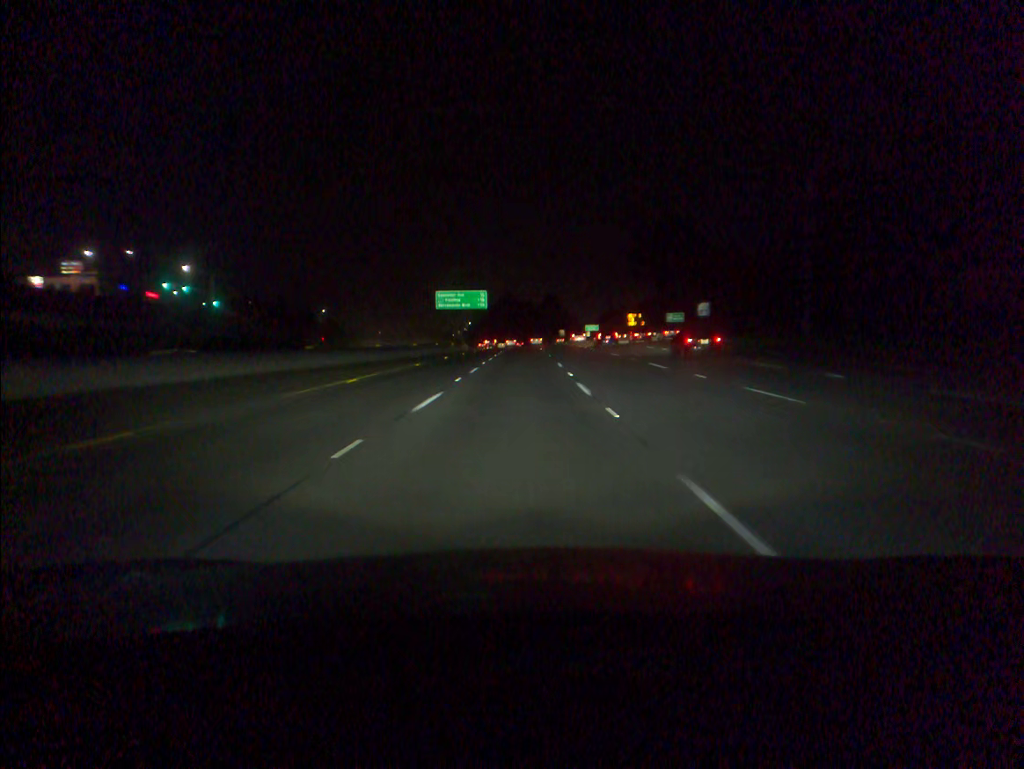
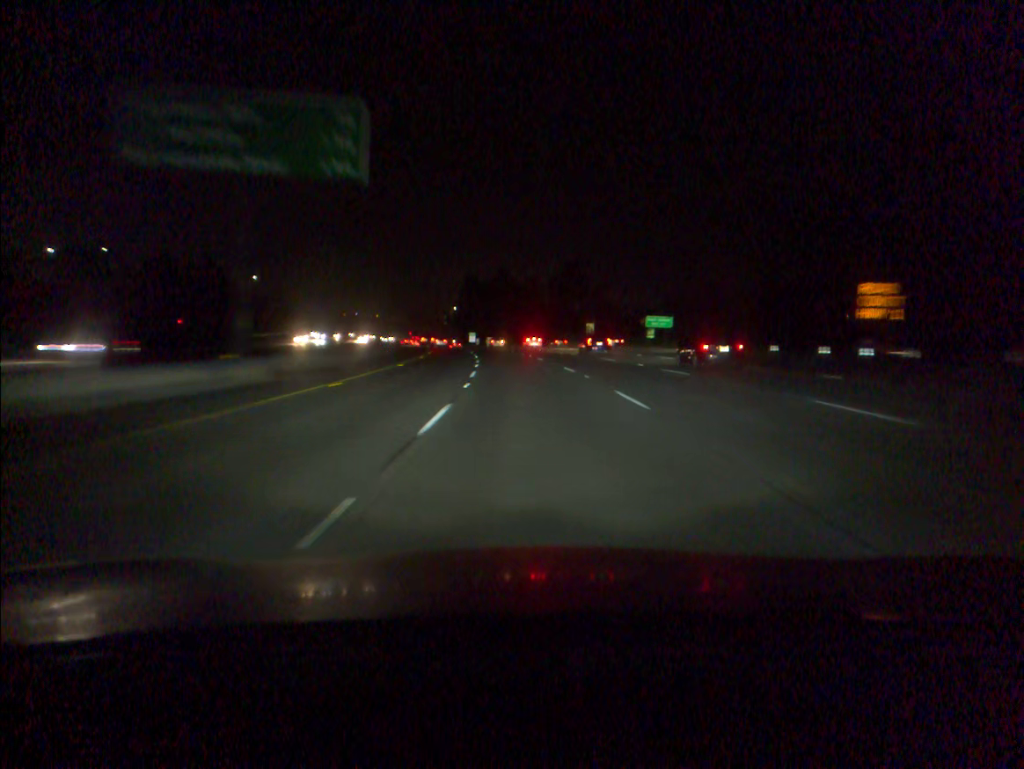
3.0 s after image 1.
(0.0, +91.0) m; 0°
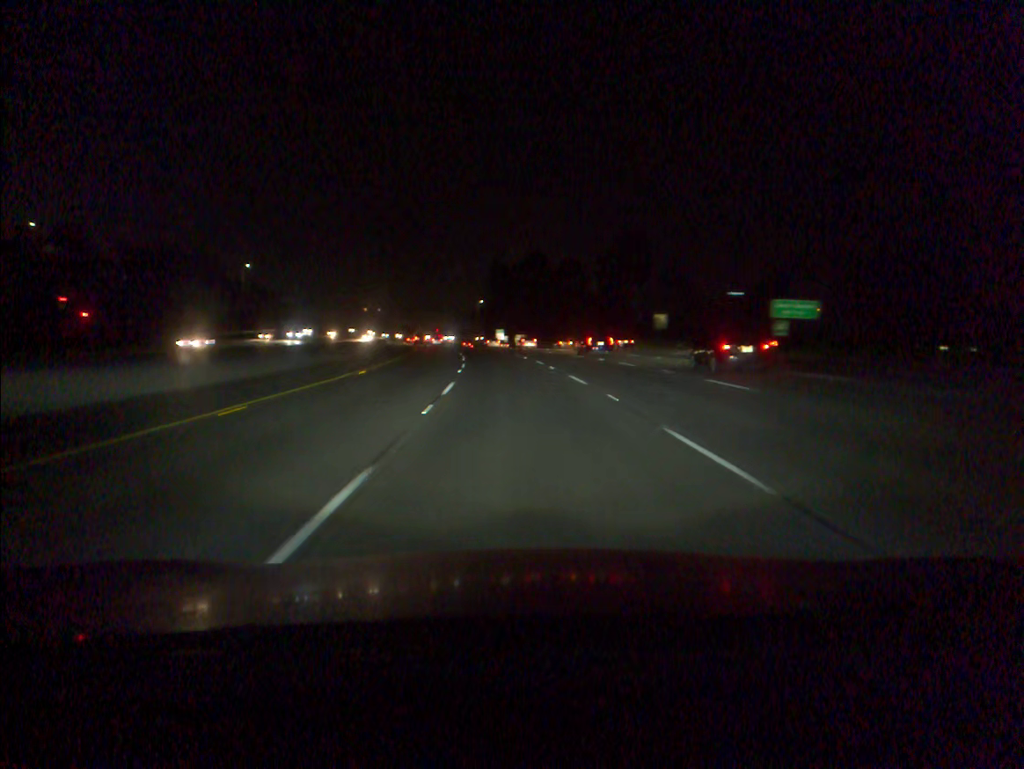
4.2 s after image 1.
(-0.5, +36.5) m; -2°
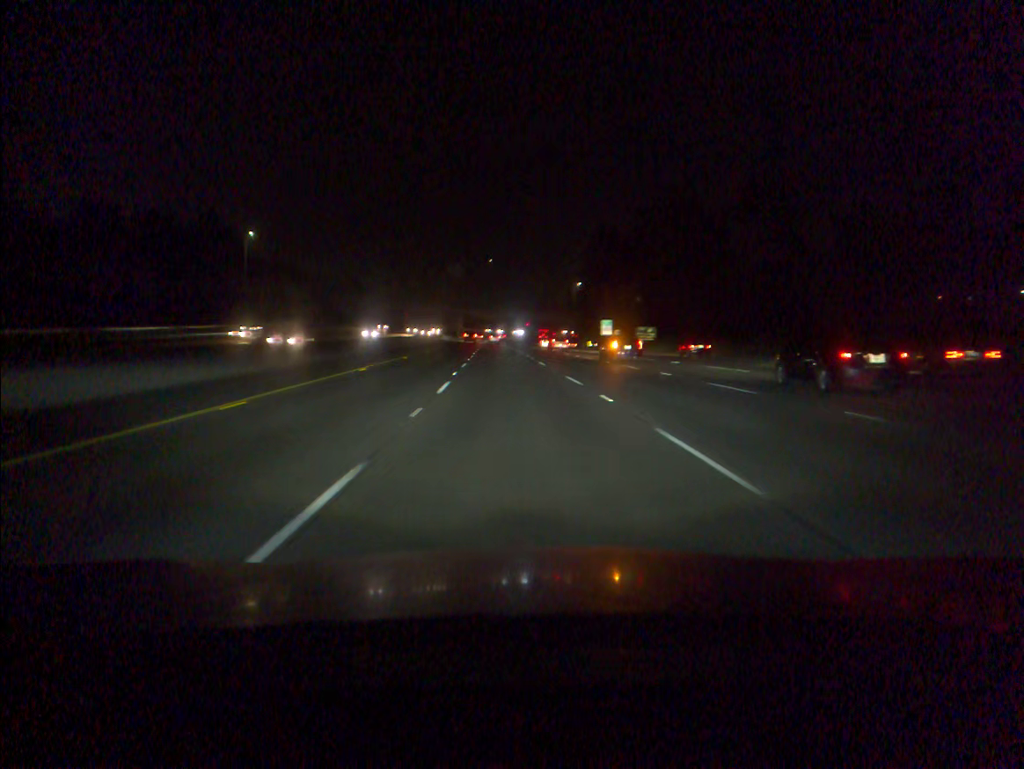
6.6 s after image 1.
(-4.5, +73.0) m; -7°
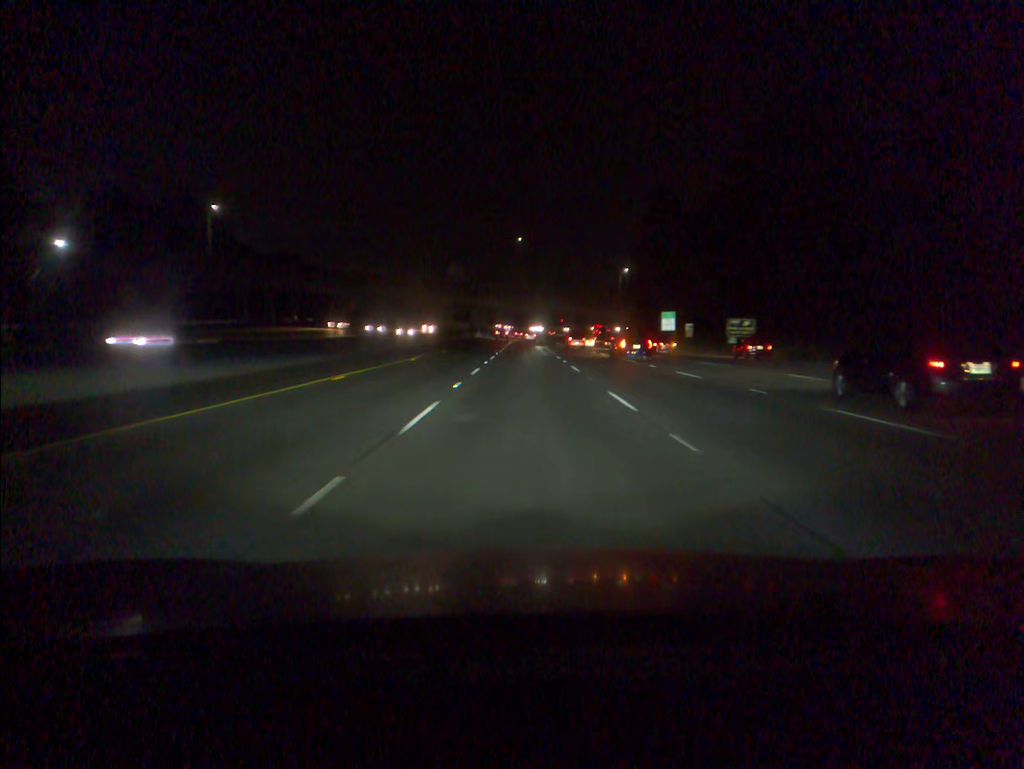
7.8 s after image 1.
(-0.9, +36.6) m; -2°
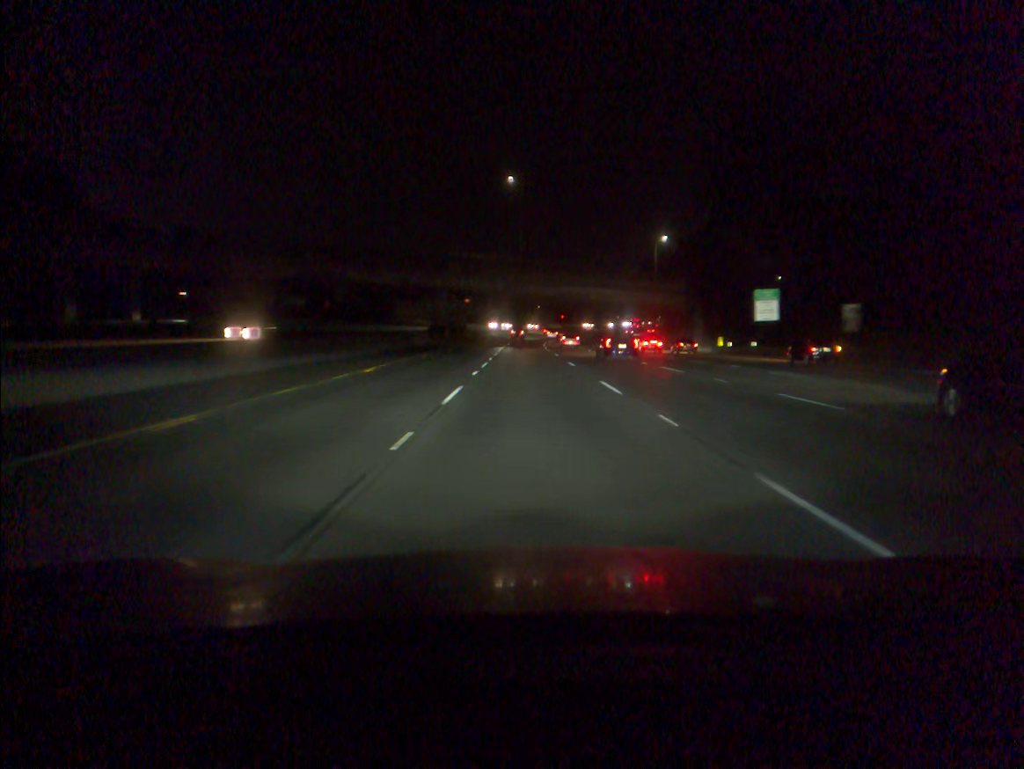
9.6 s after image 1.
(0.0, +54.7) m; 0°
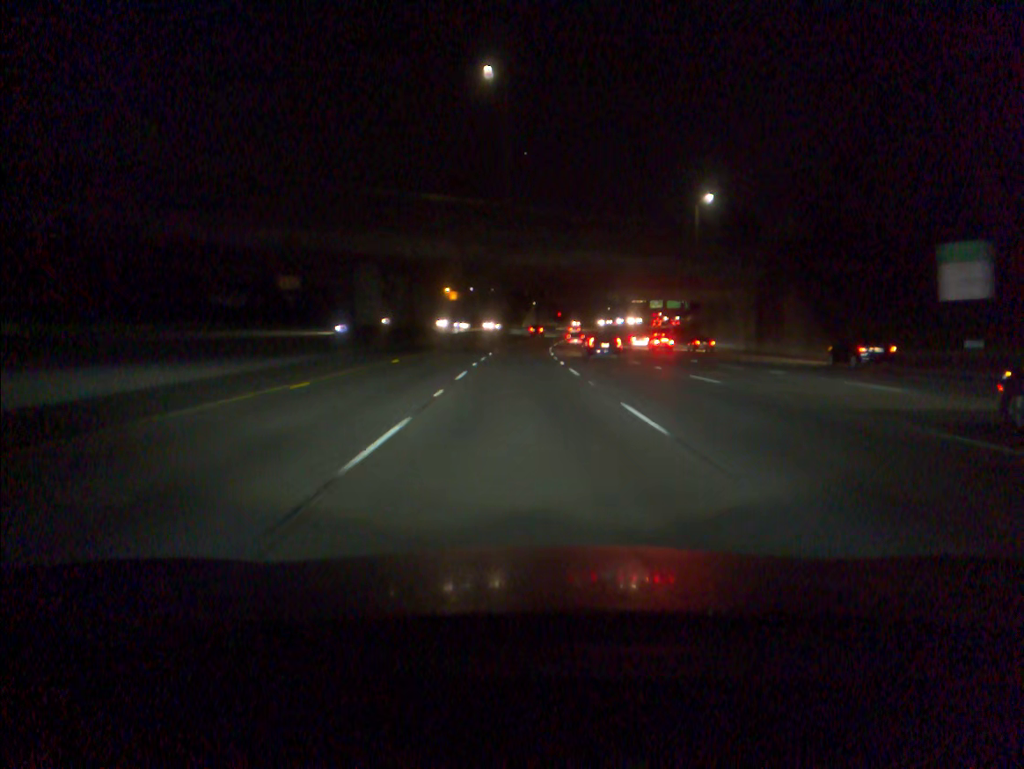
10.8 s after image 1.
(+0.2, +36.3) m; 0°
